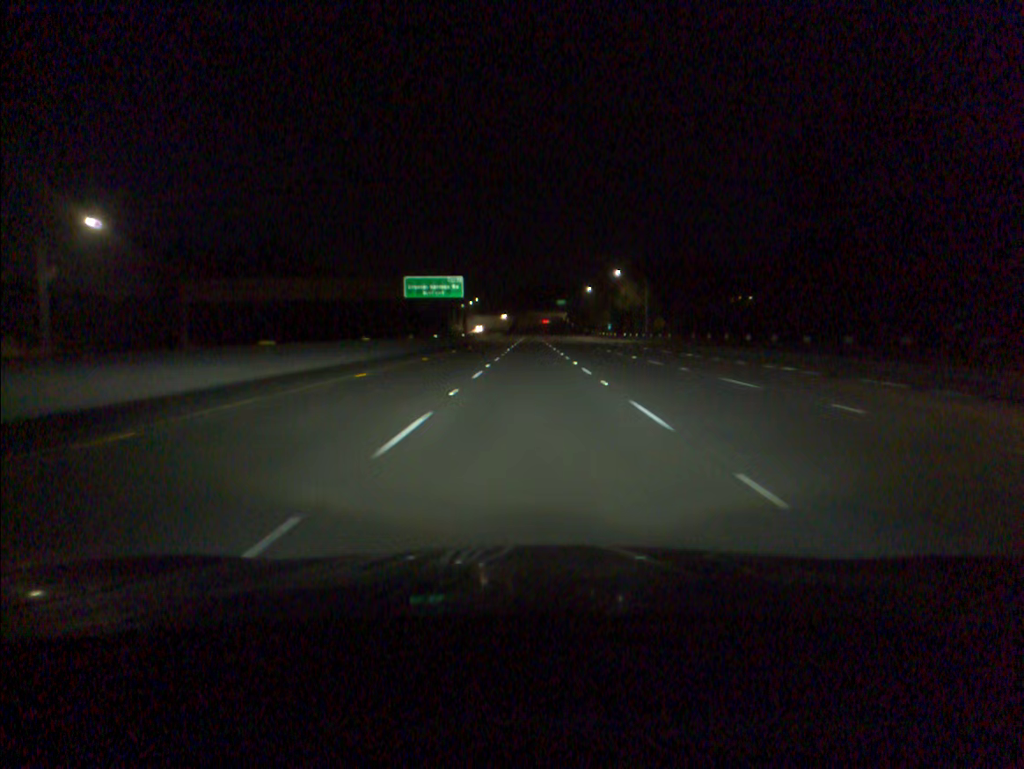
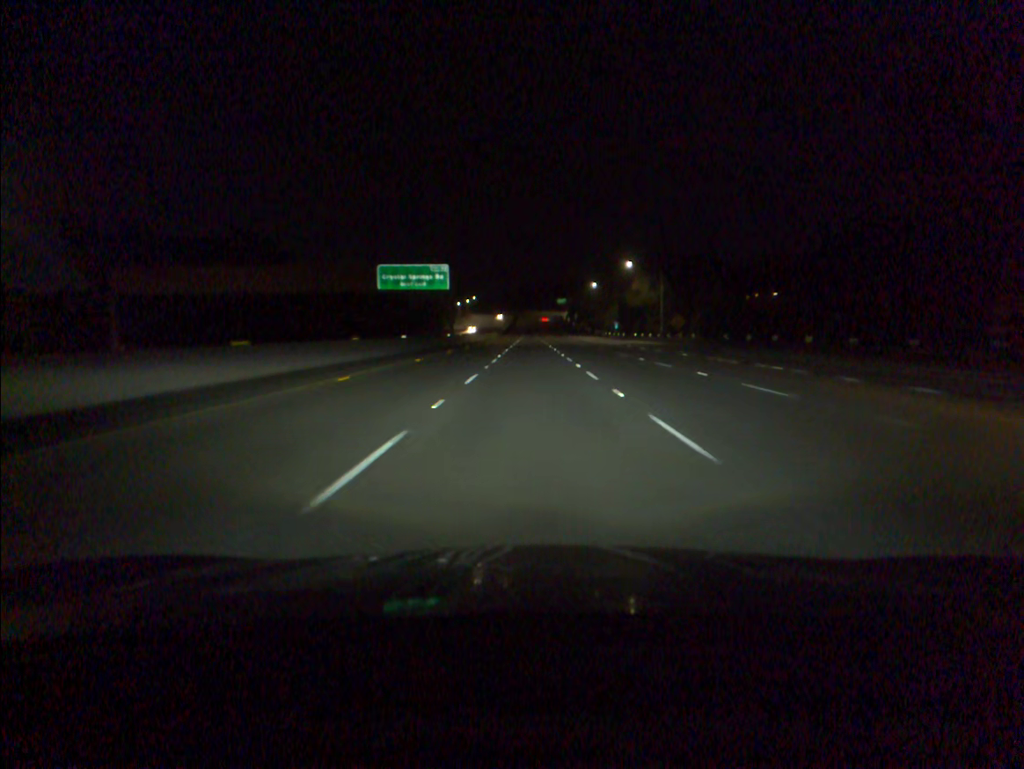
(0.0, +16.9) m; 0°
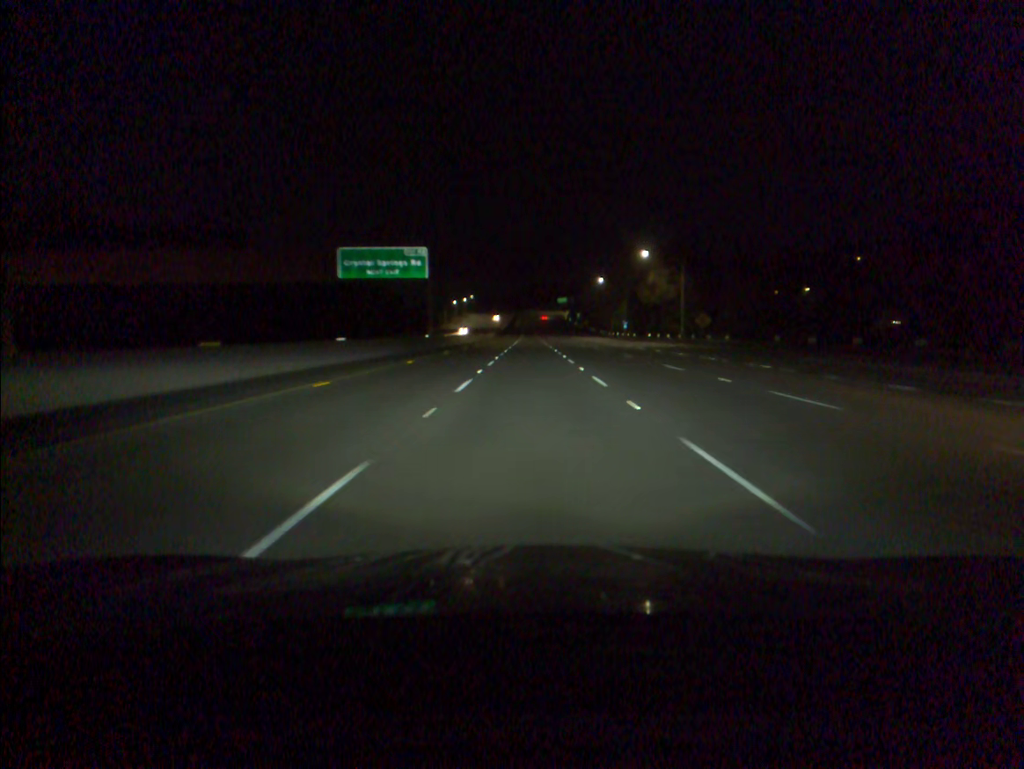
(0.0, +16.9) m; 0°
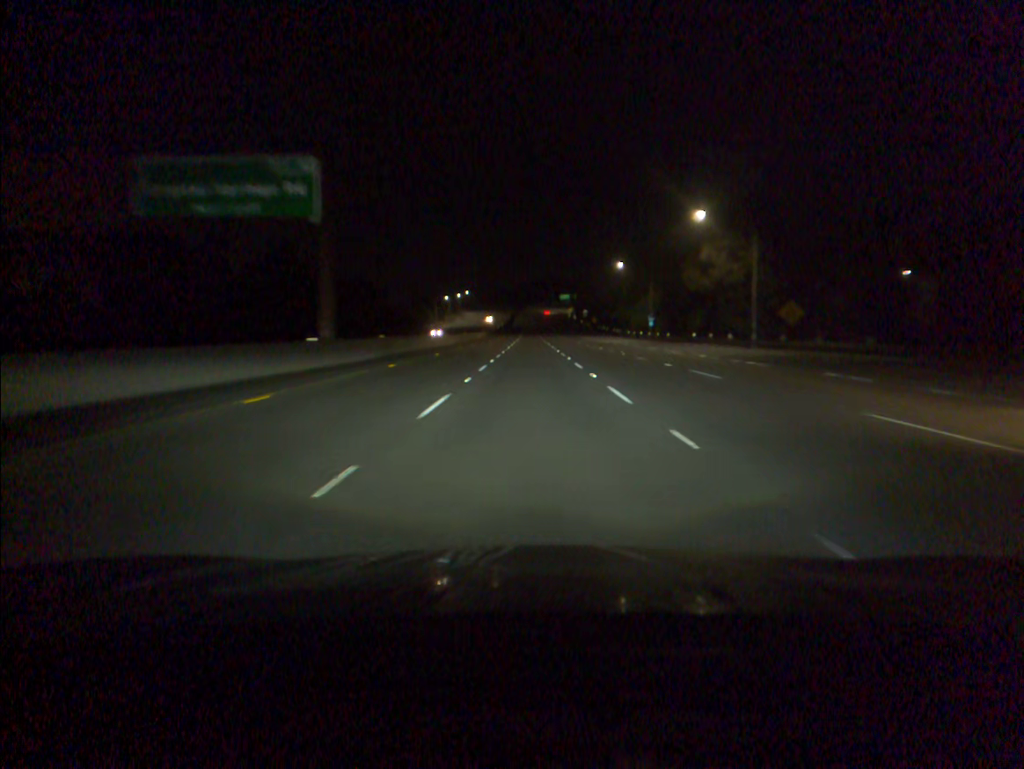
(0.0, +33.9) m; 0°
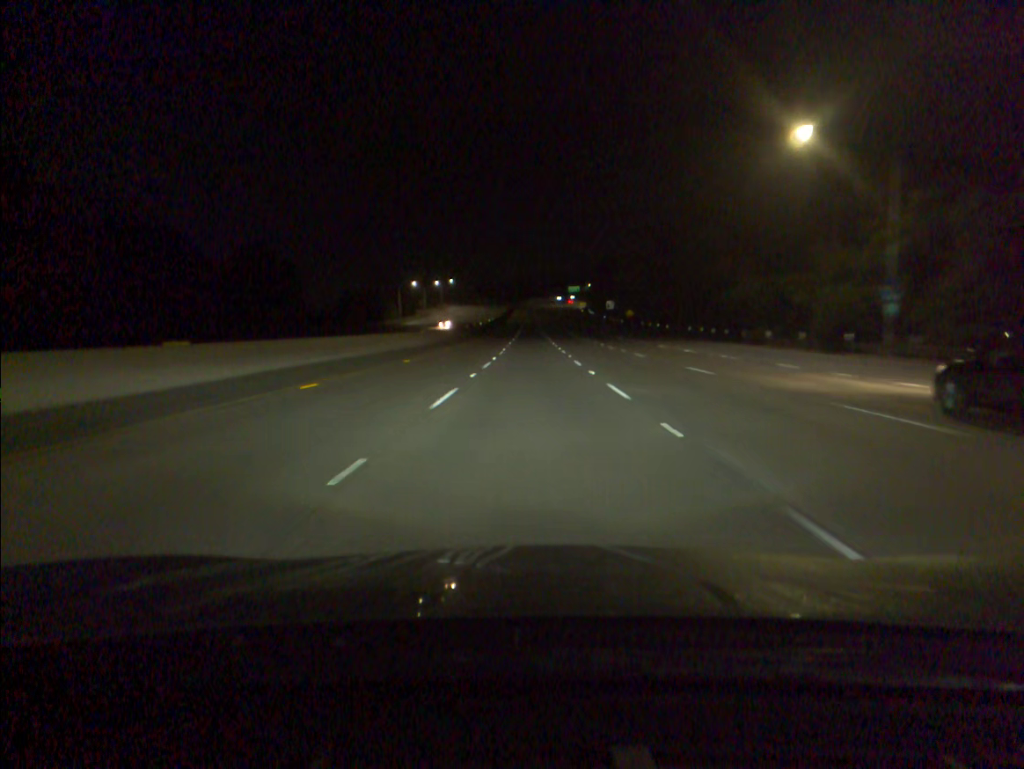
(-0.1, +84.4) m; 0°
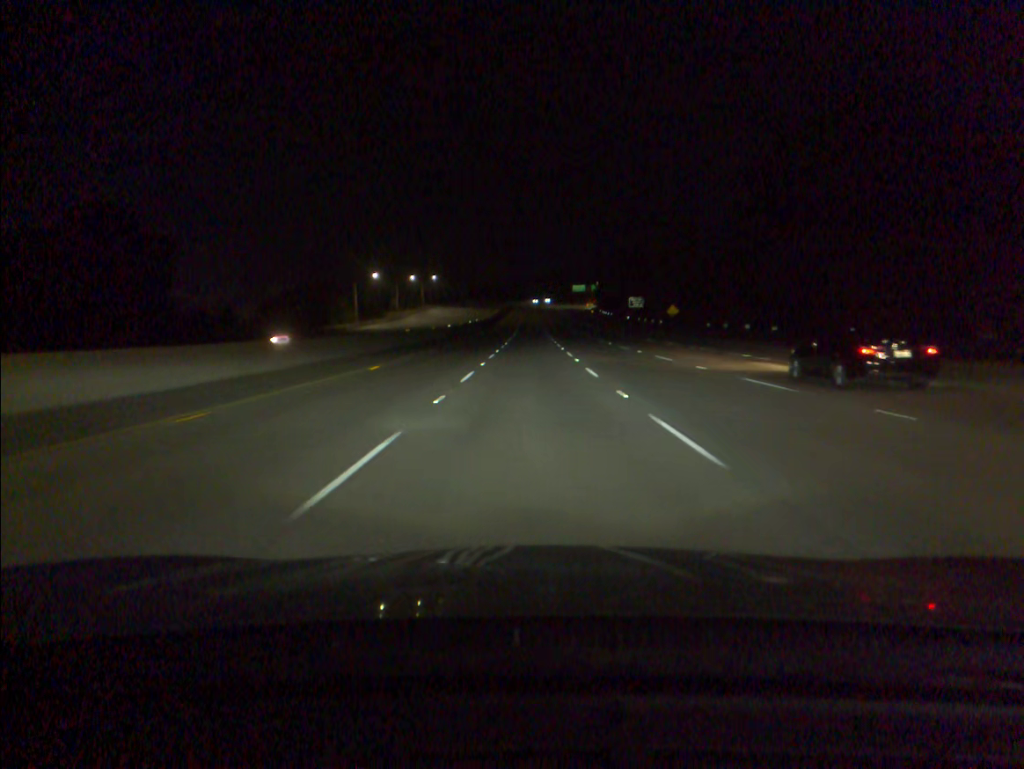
(0.0, +50.4) m; 0°
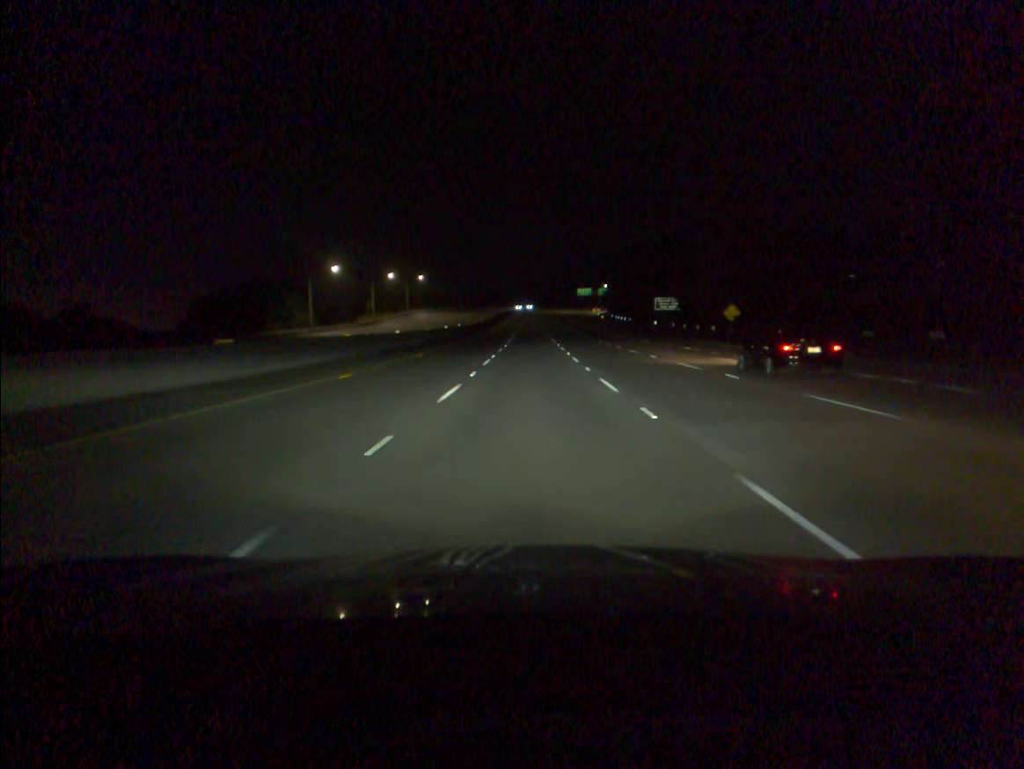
(0.0, +33.4) m; 0°
